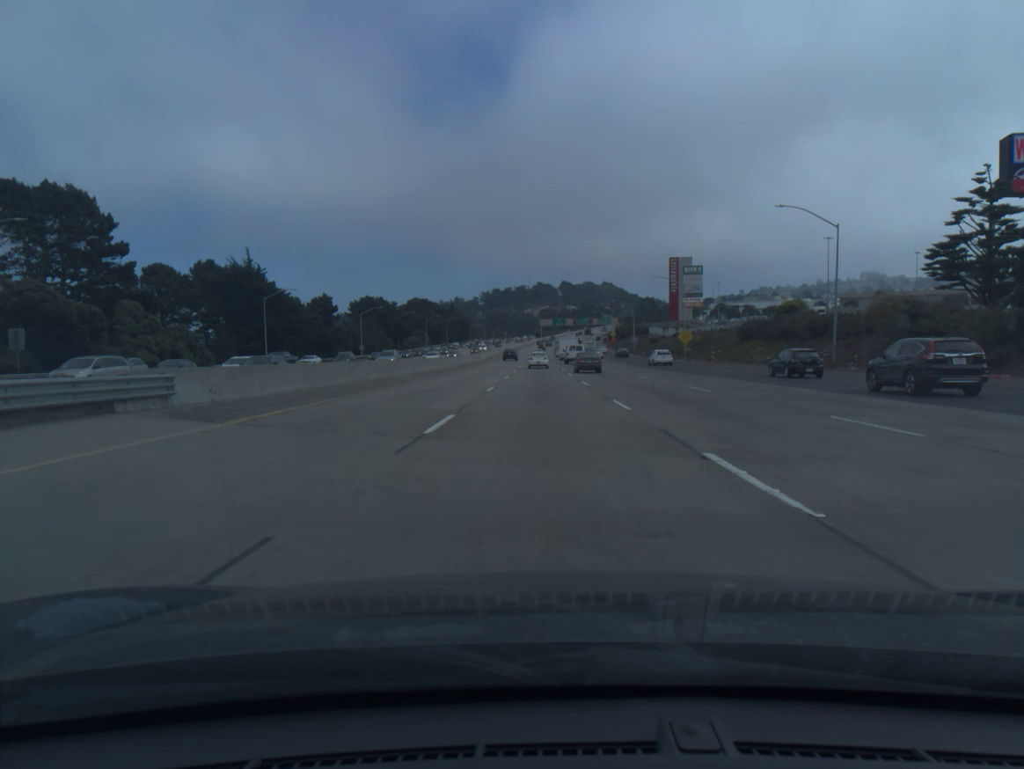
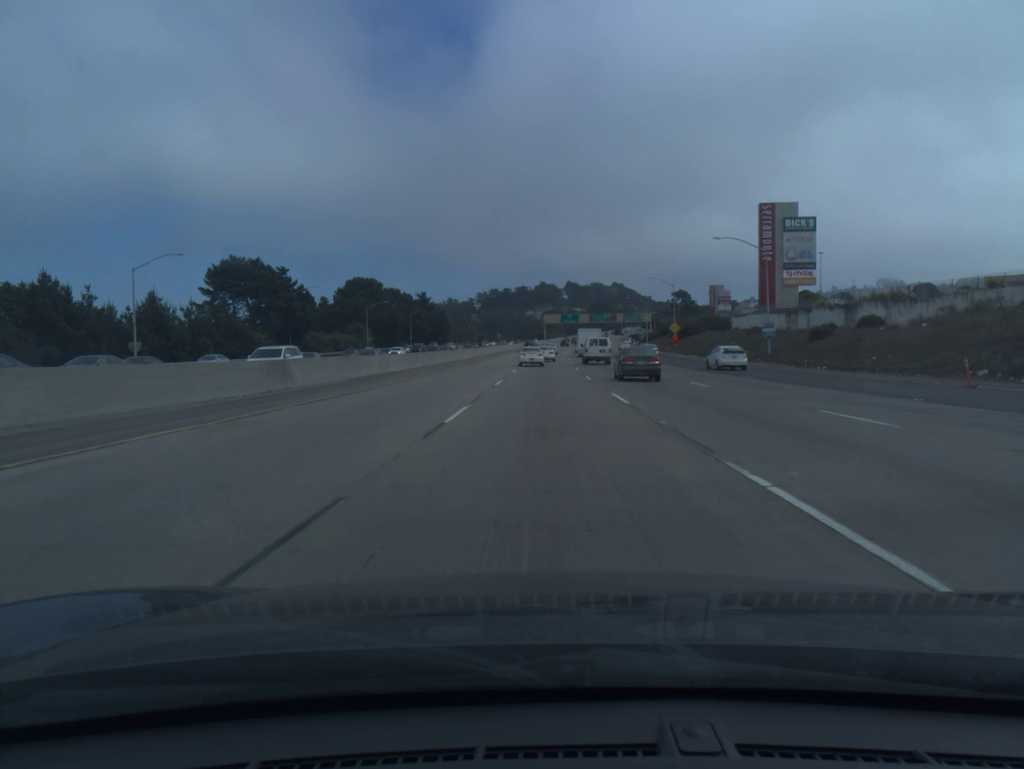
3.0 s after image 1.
(-0.4, +86.6) m; 0°
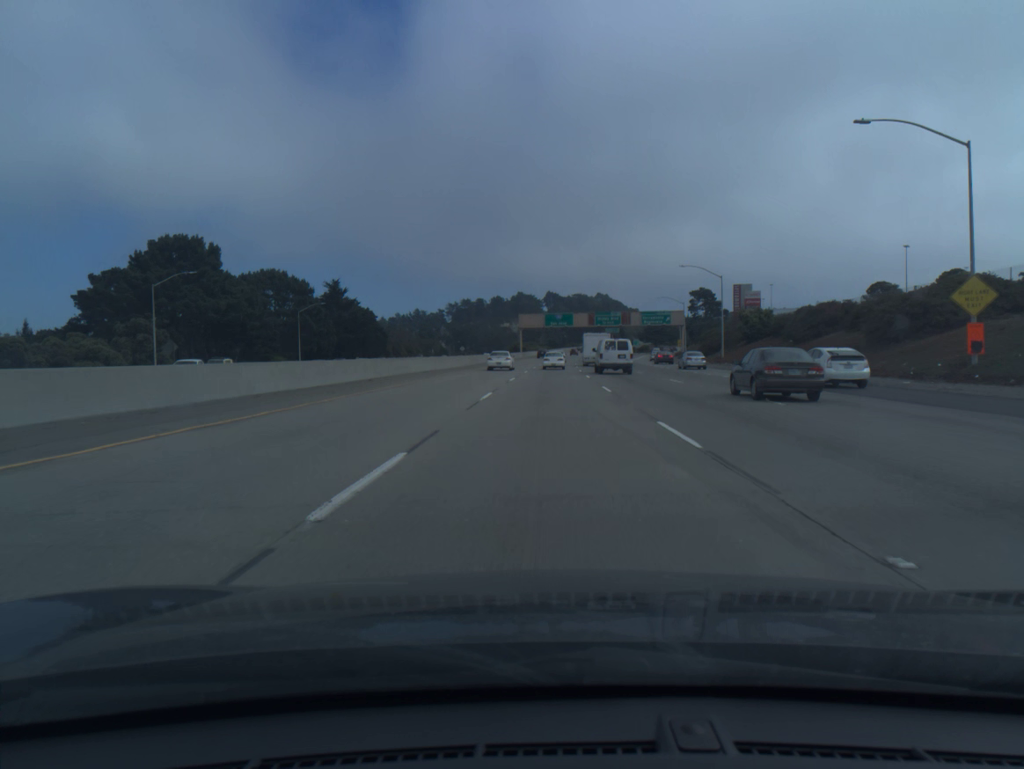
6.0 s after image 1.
(+0.8, +81.4) m; +2°
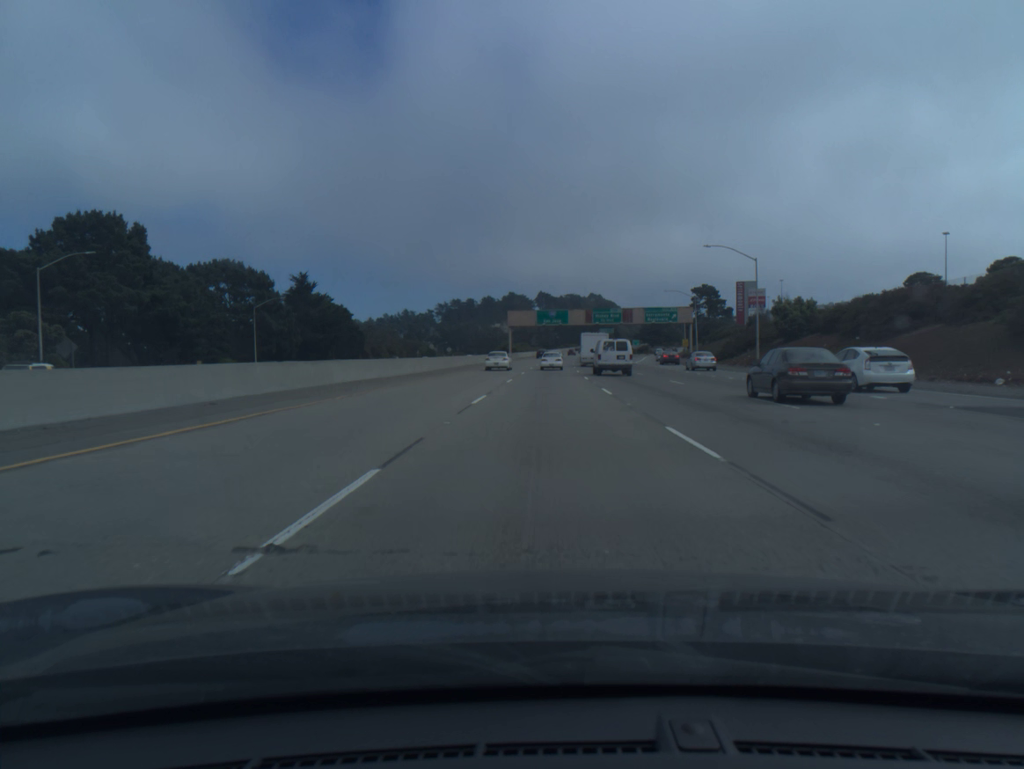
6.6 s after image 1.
(+0.1, +15.9) m; +1°
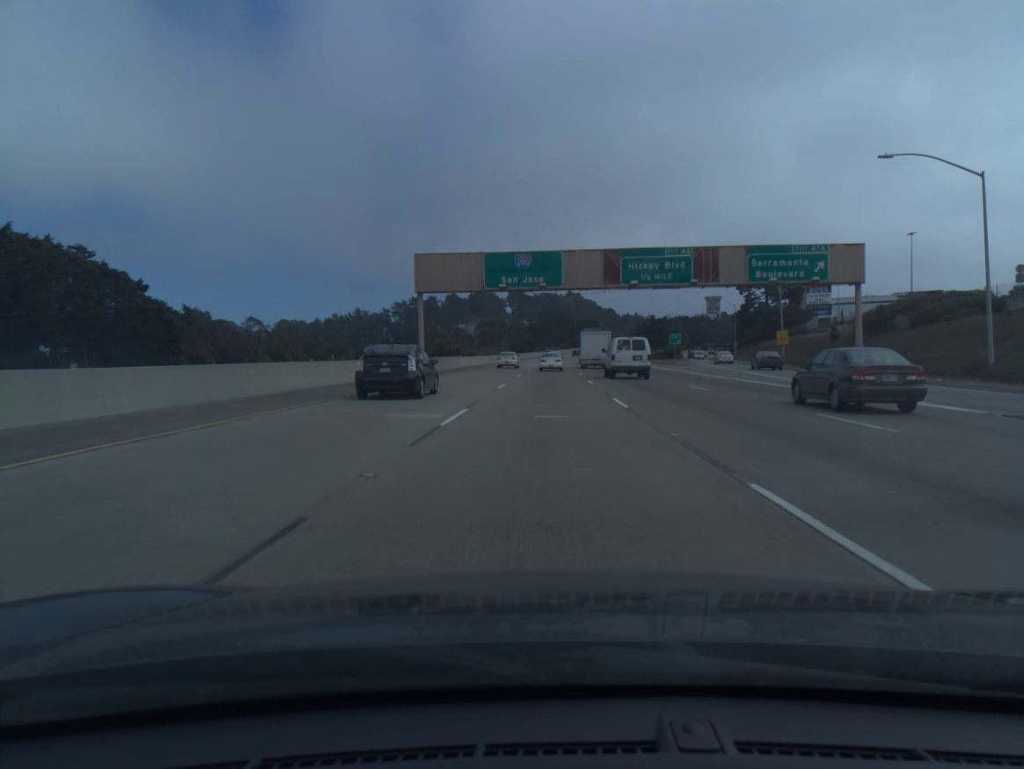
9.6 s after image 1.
(+1.4, +78.6) m; +2°
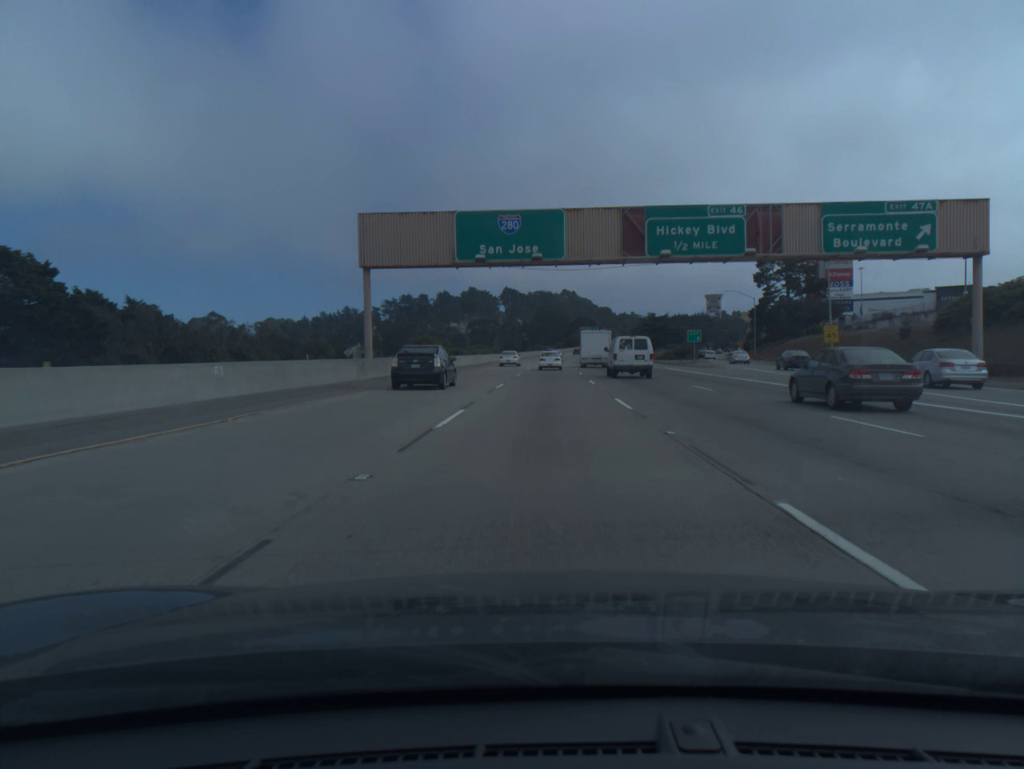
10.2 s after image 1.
(0.0, +15.5) m; 0°
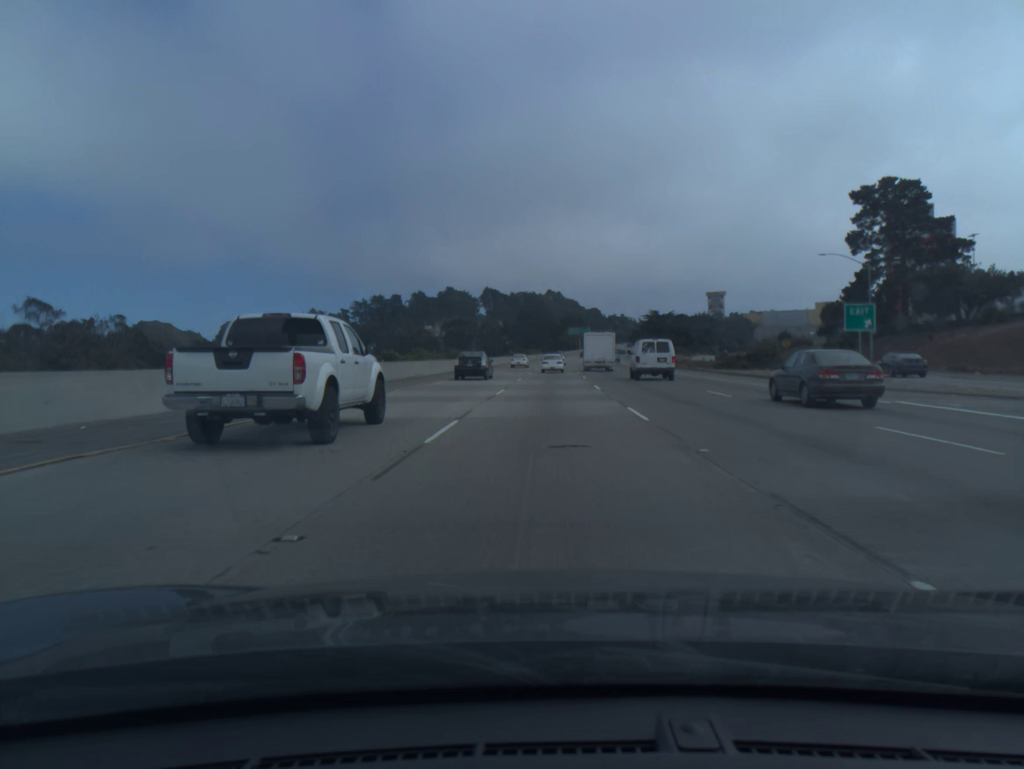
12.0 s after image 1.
(+0.5, +46.2) m; +1°
